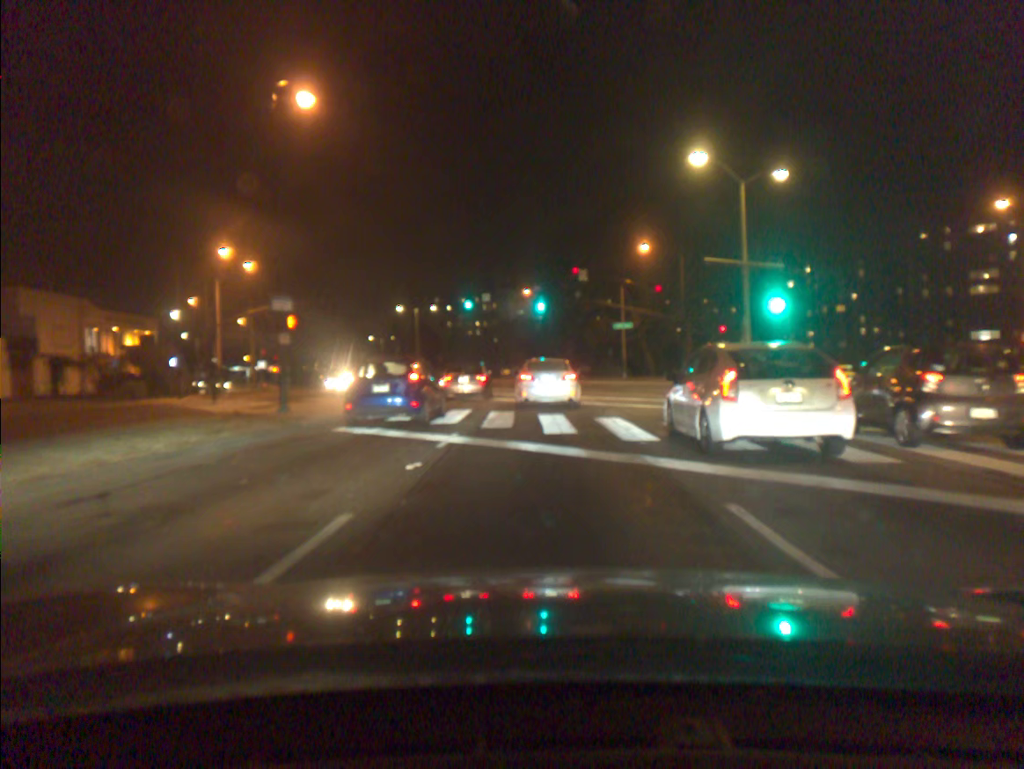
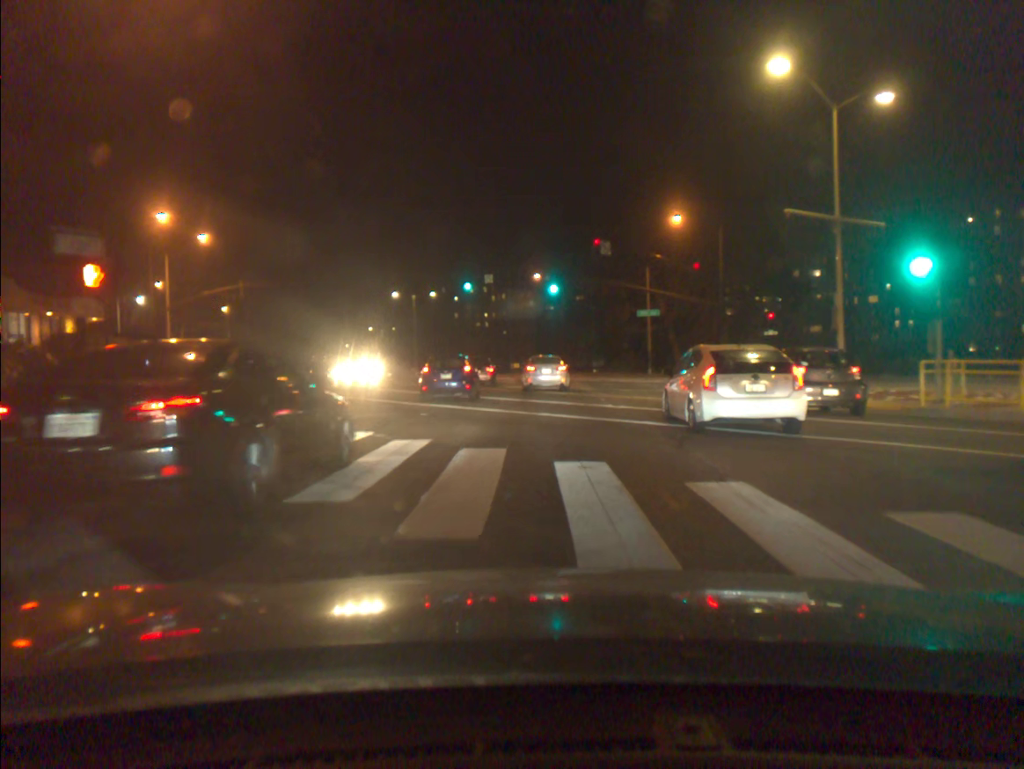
(0.0, +9.8) m; -1°
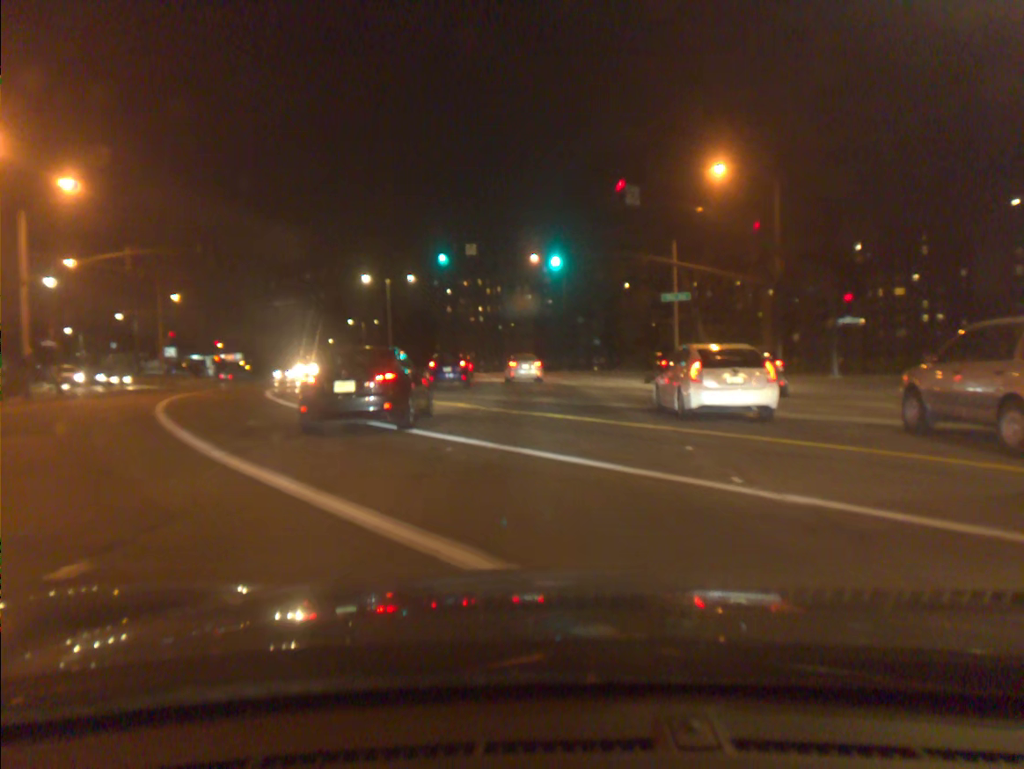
(0.0, +13.7) m; 0°
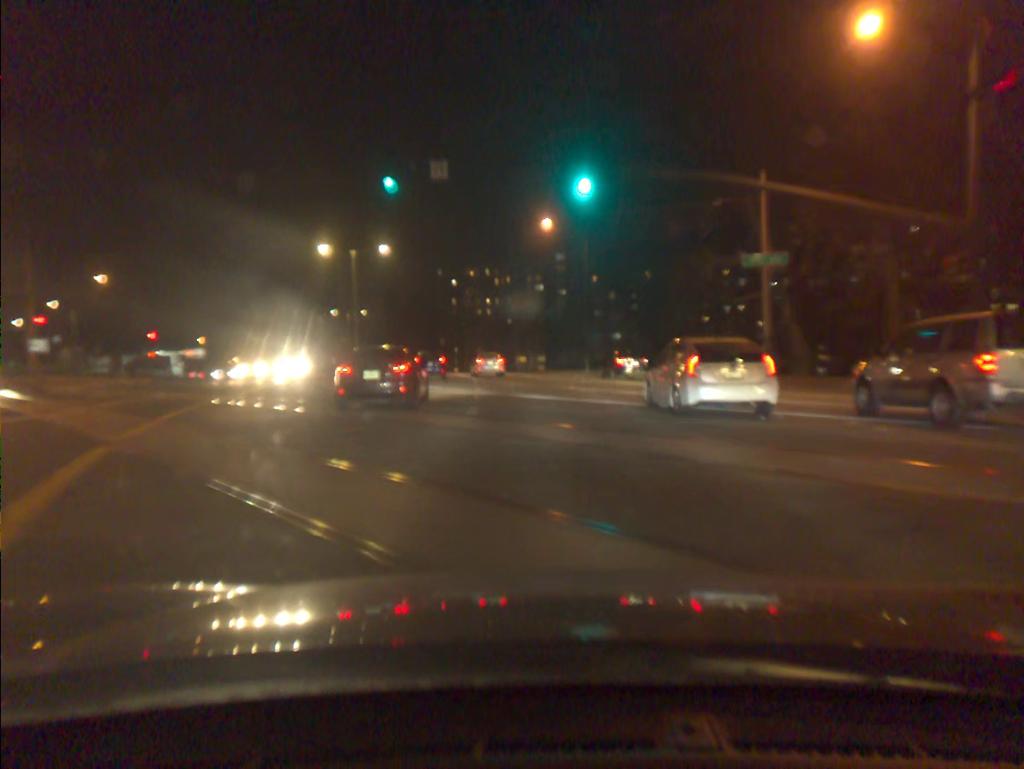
(-0.1, +18.2) m; -1°
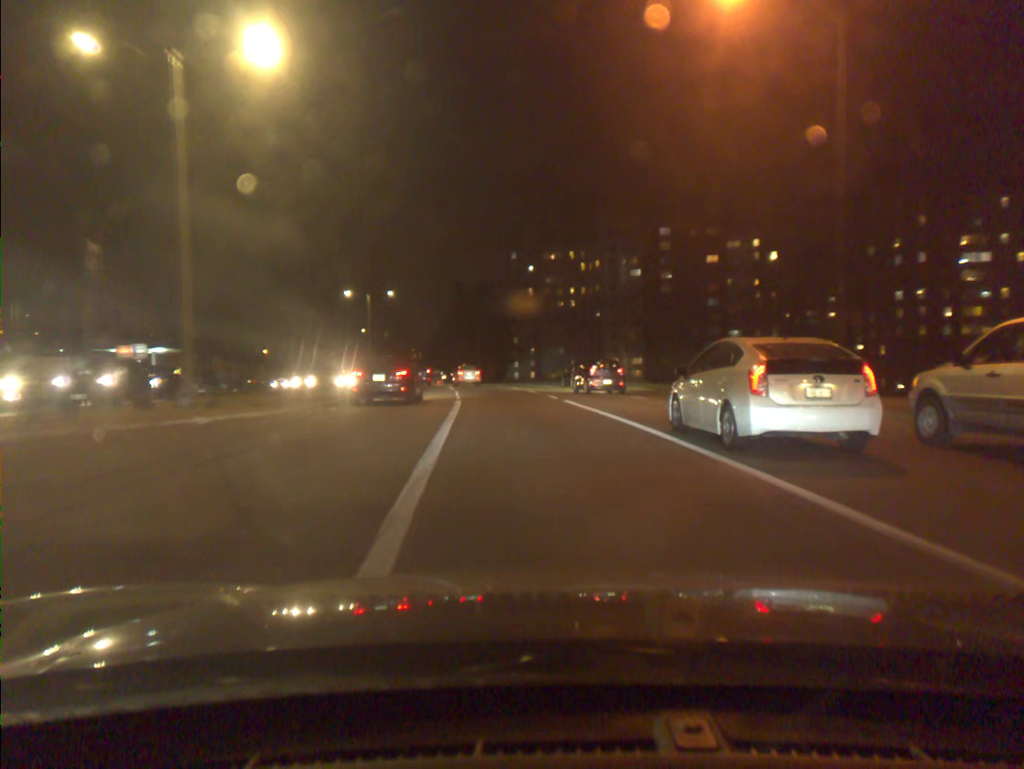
(-2.3, +38.4) m; -6°
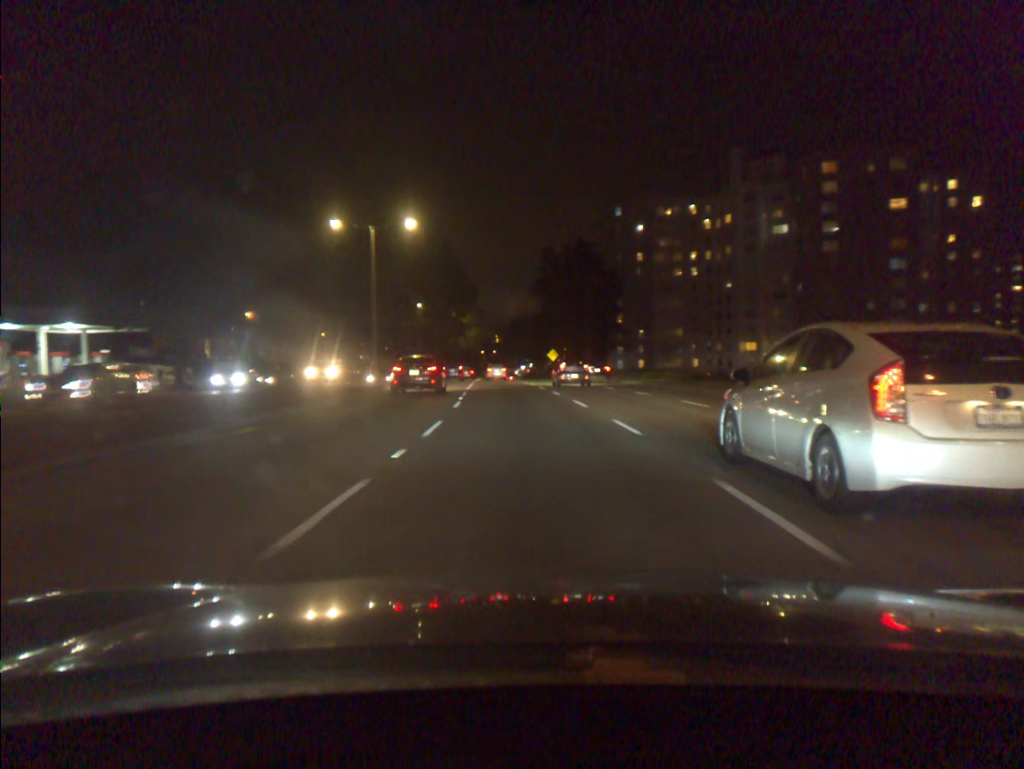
(-2.2, +36.2) m; -7°
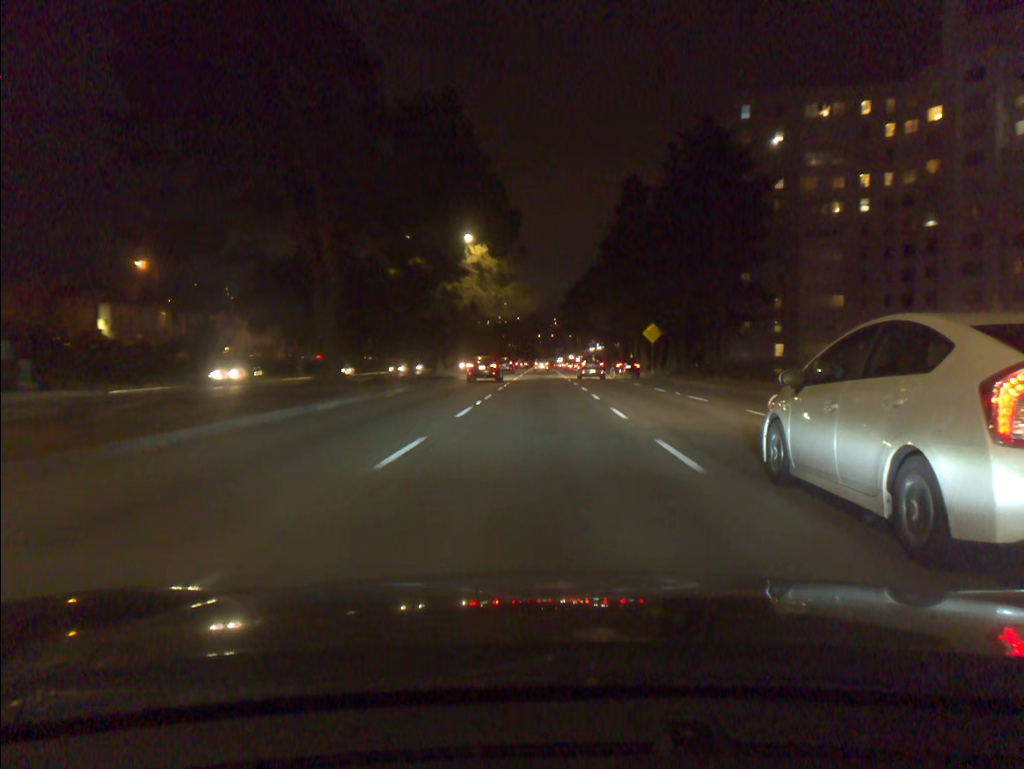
(-2.4, +48.3) m; -4°
